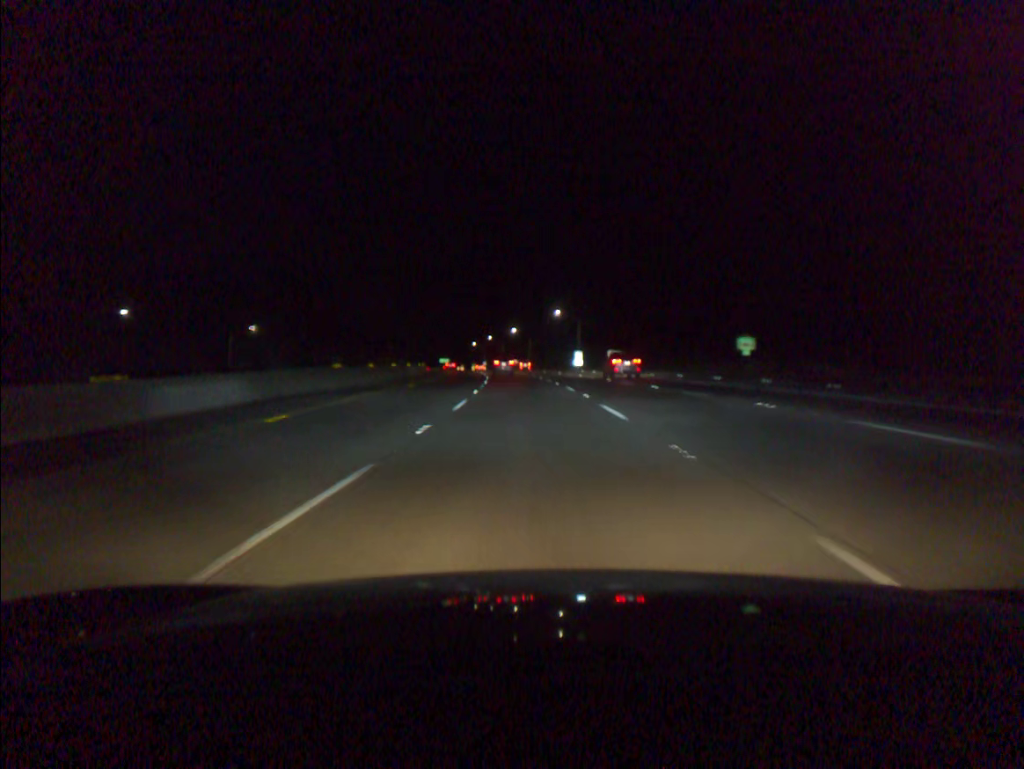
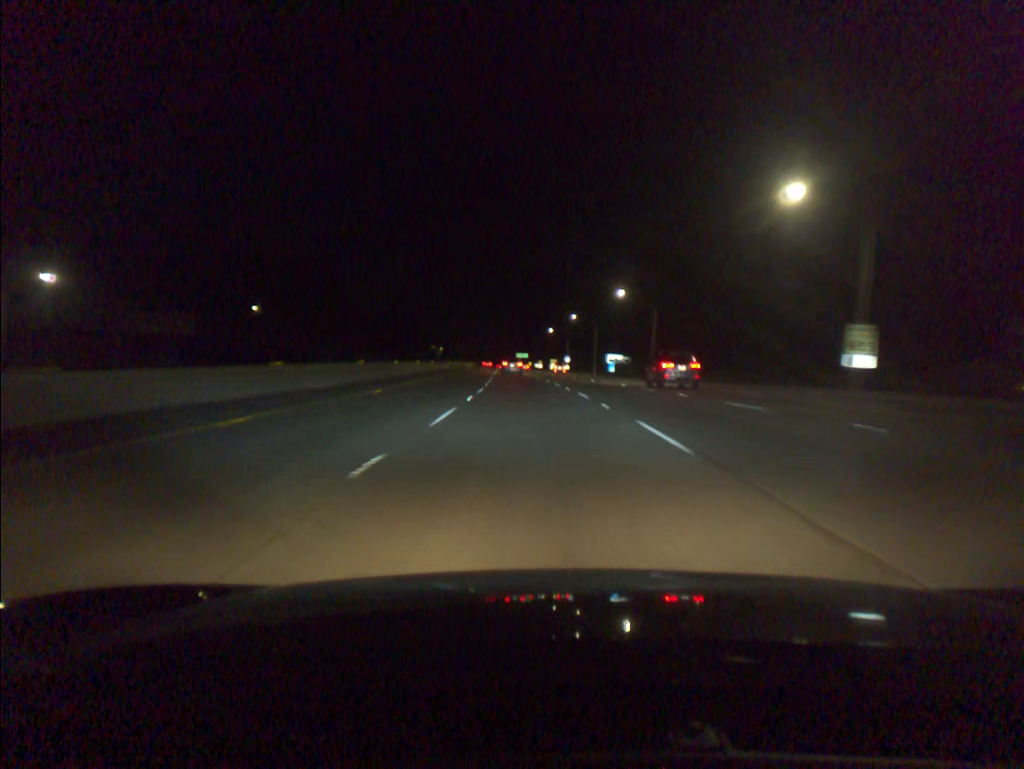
(-5.3, +92.5) m; -6°
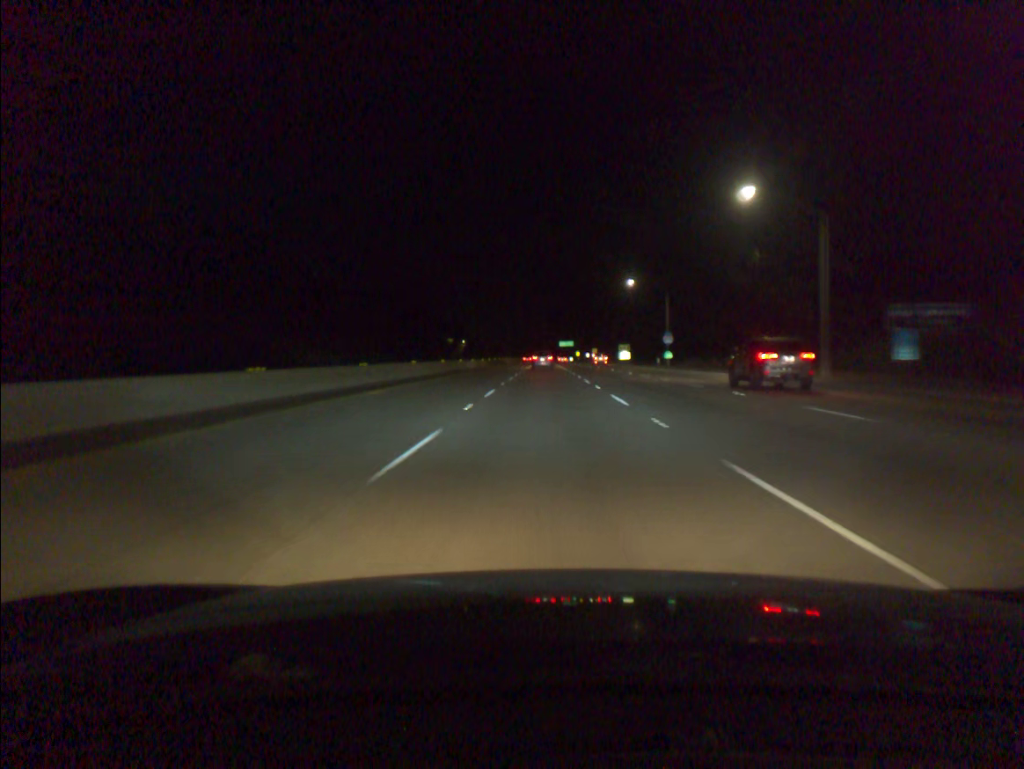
(-3.5, +93.1) m; -3°
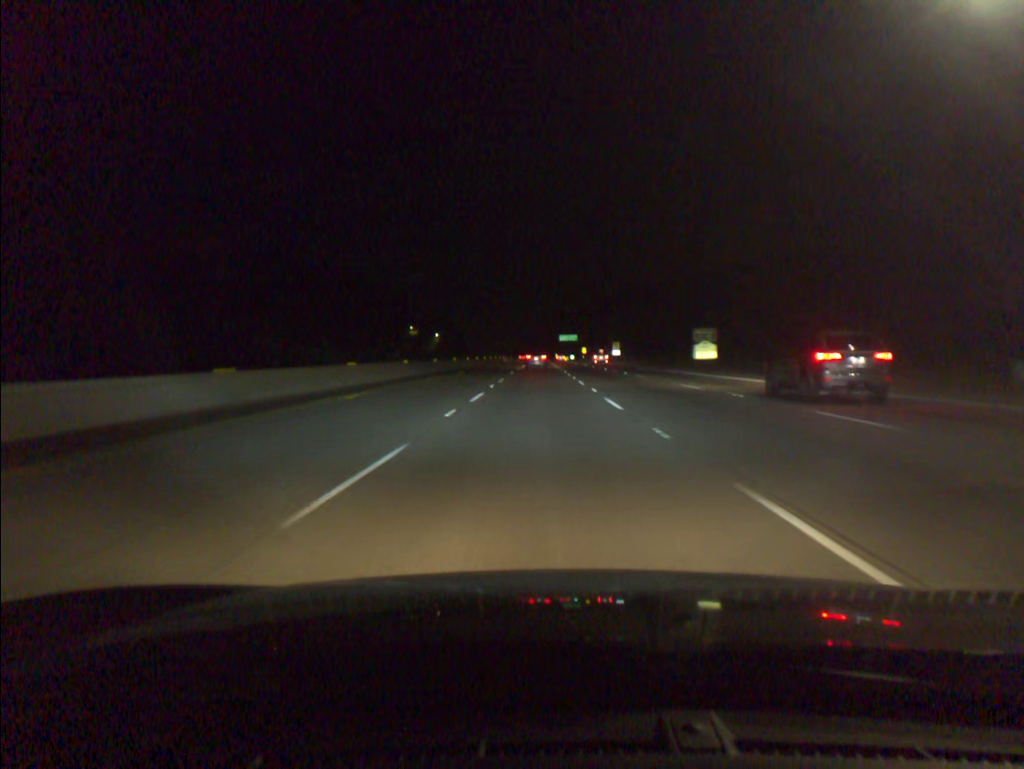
(+0.4, +74.6) m; 0°
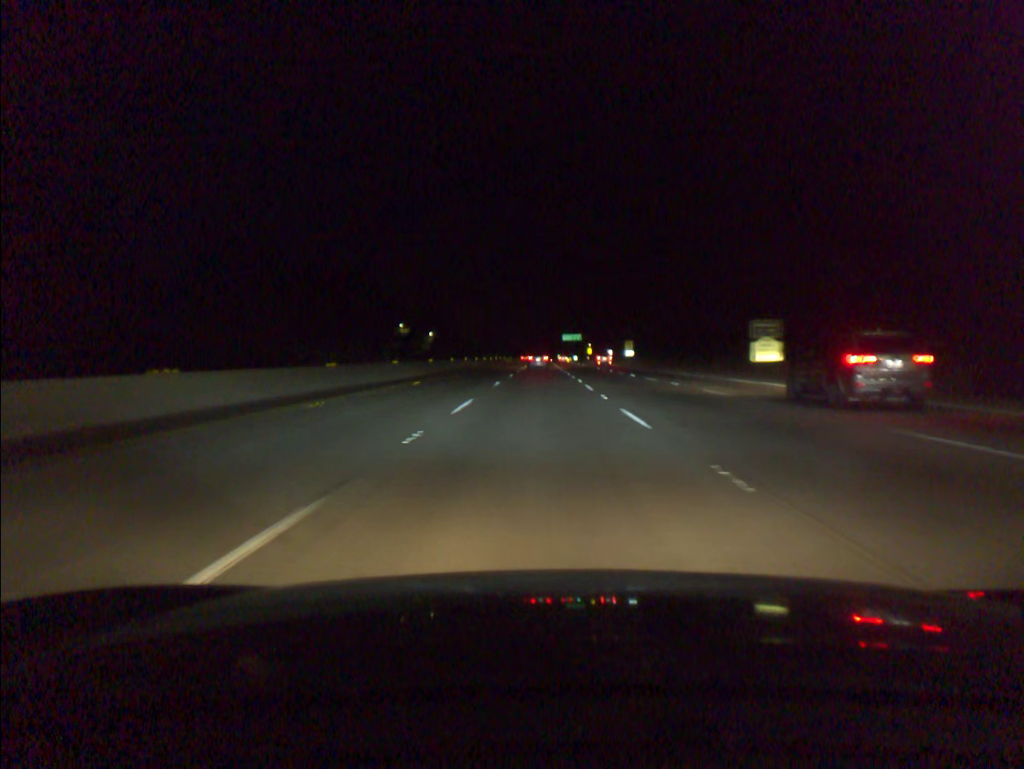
(0.0, +18.6) m; 0°
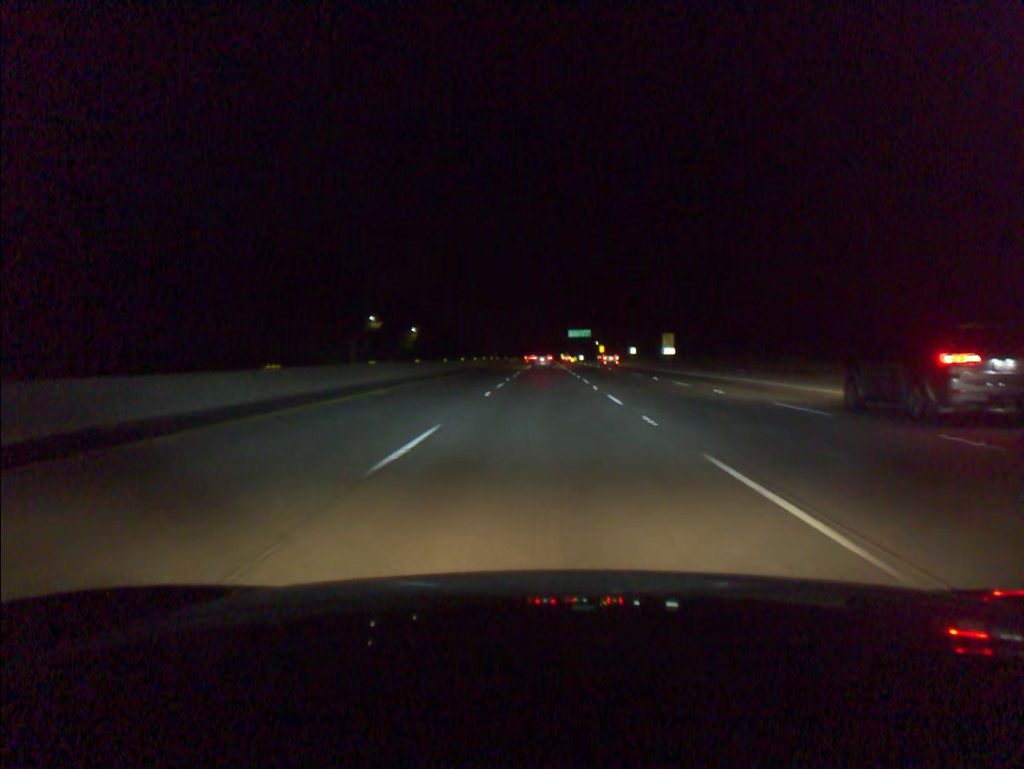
(-0.1, +37.2) m; 0°
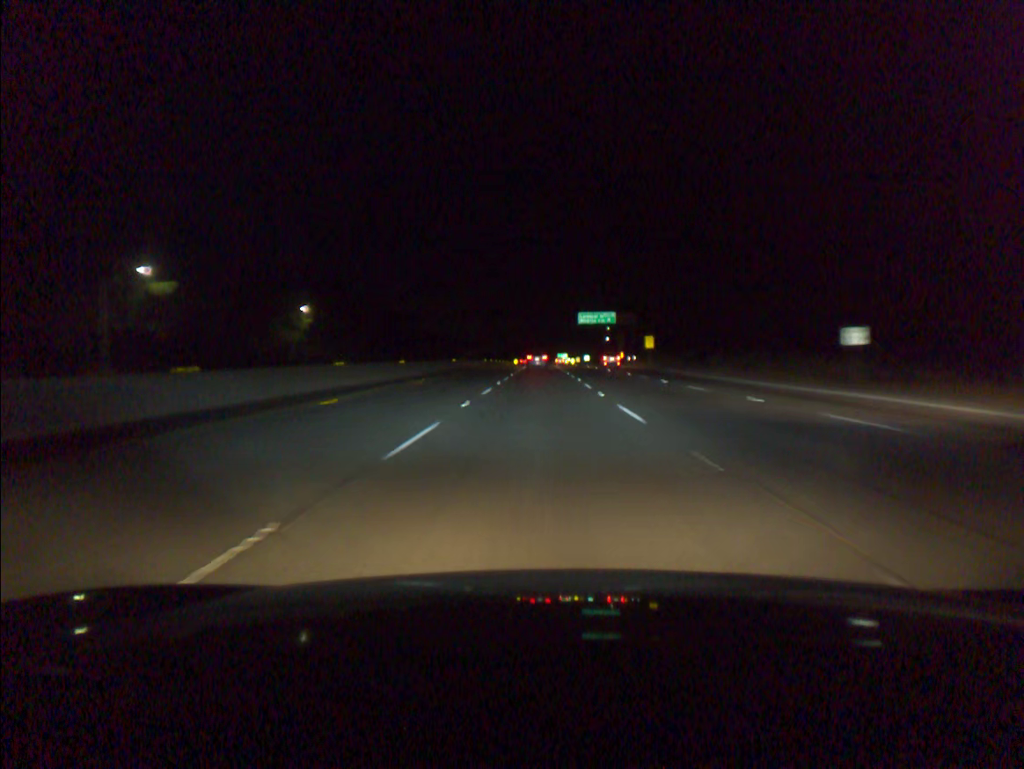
(+0.6, +92.7) m; 0°
